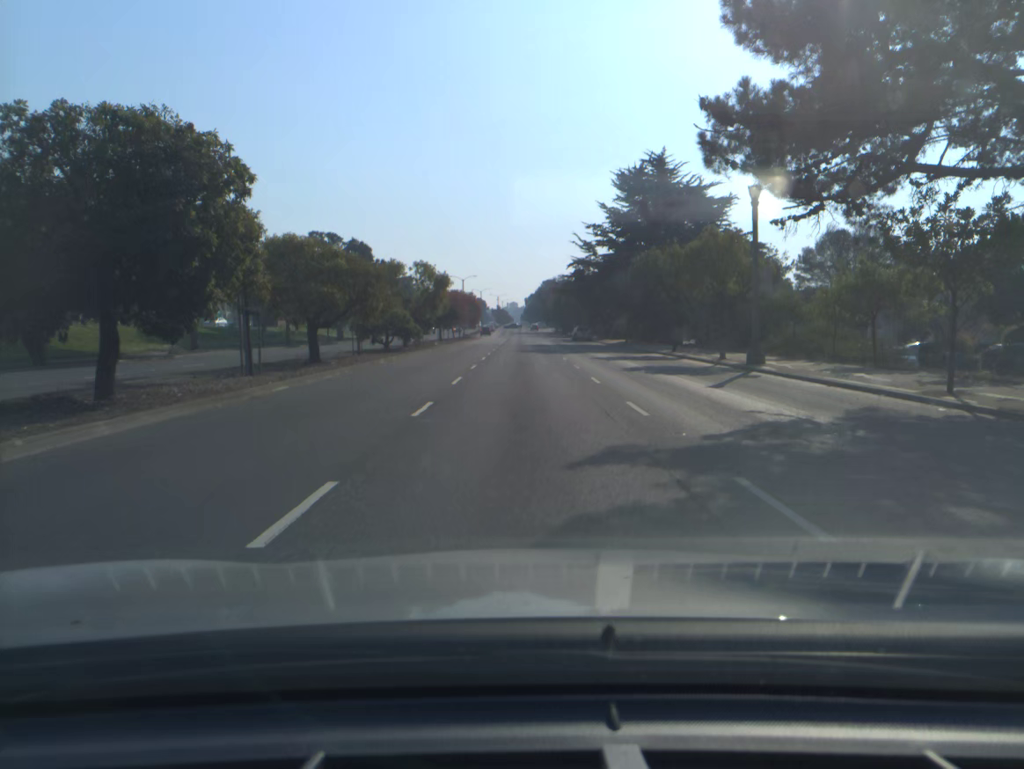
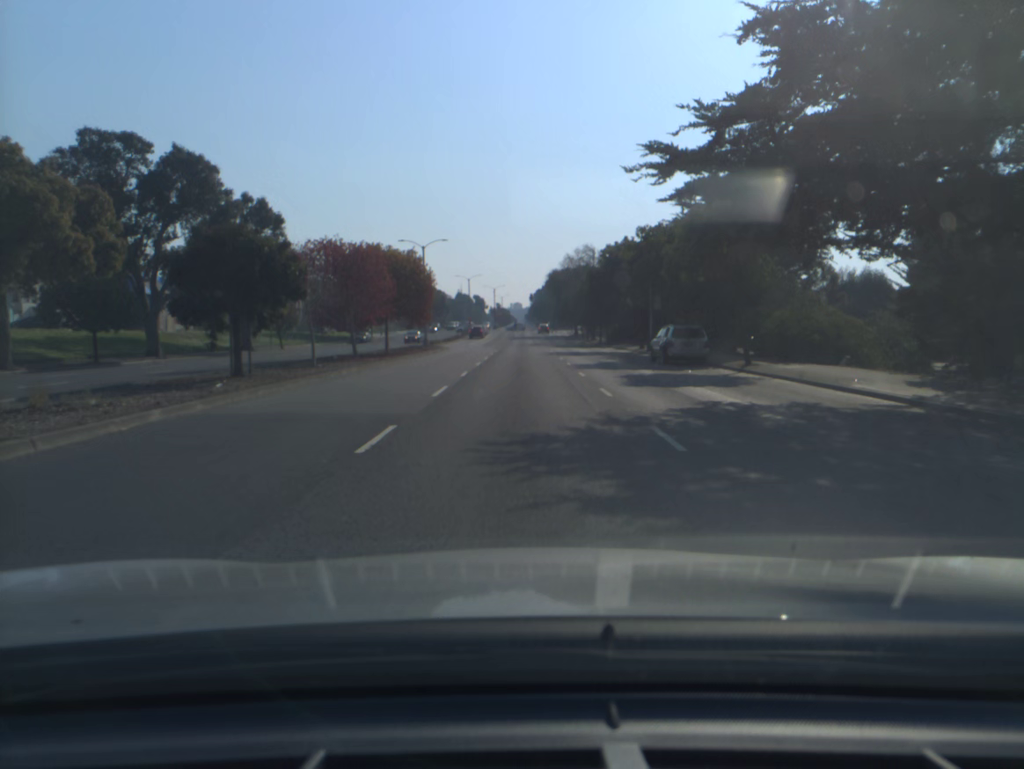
(+0.1, +54.1) m; 0°
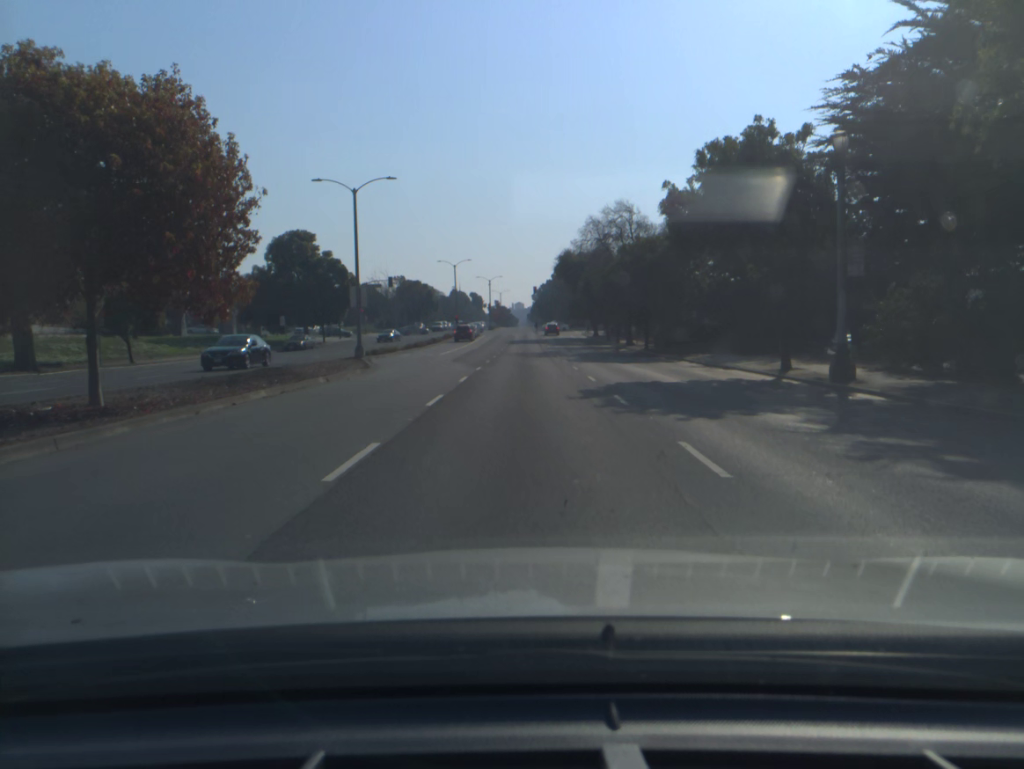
(0.0, +30.2) m; 0°
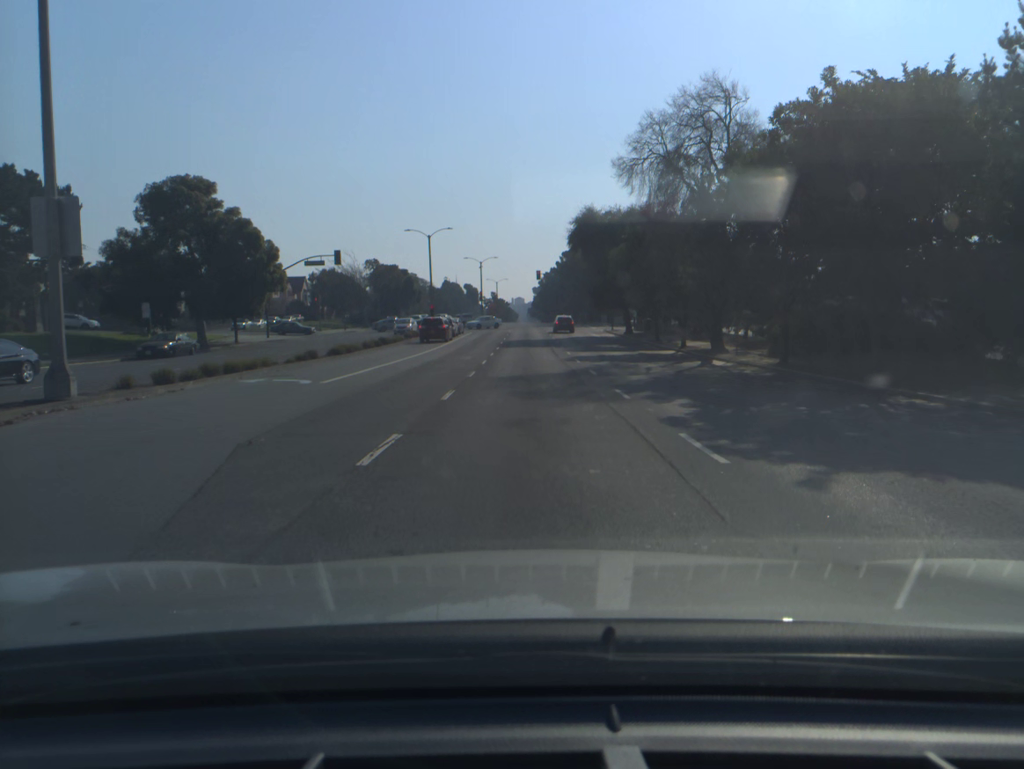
(0.0, +28.3) m; 0°
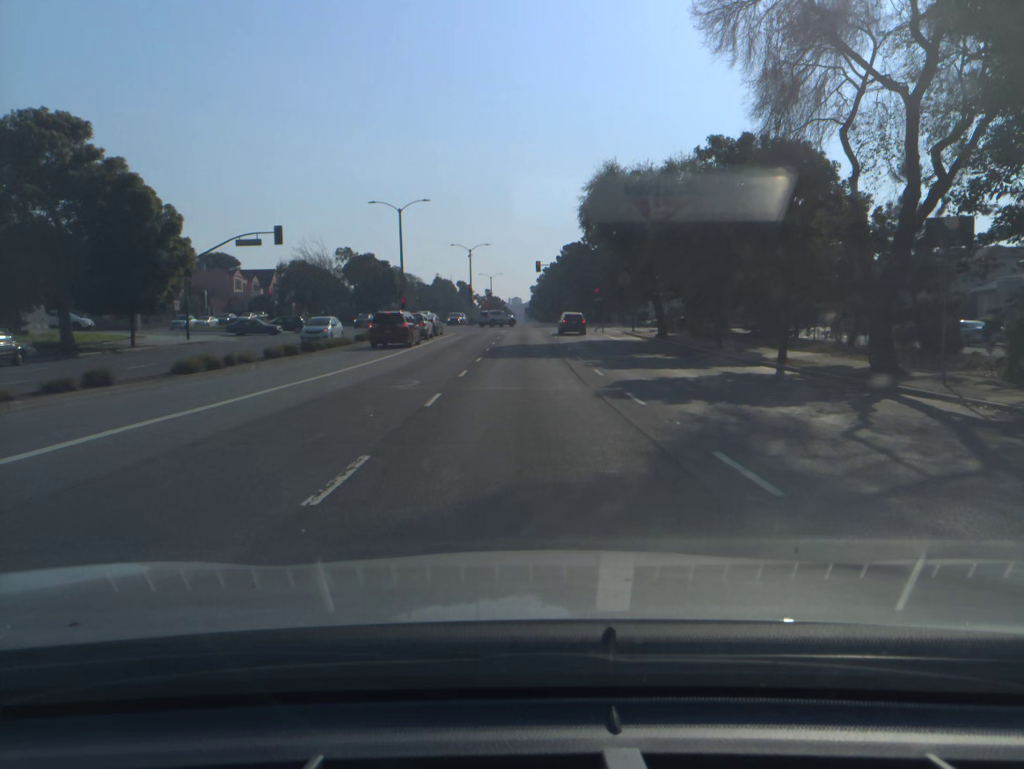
(0.0, +16.6) m; 0°
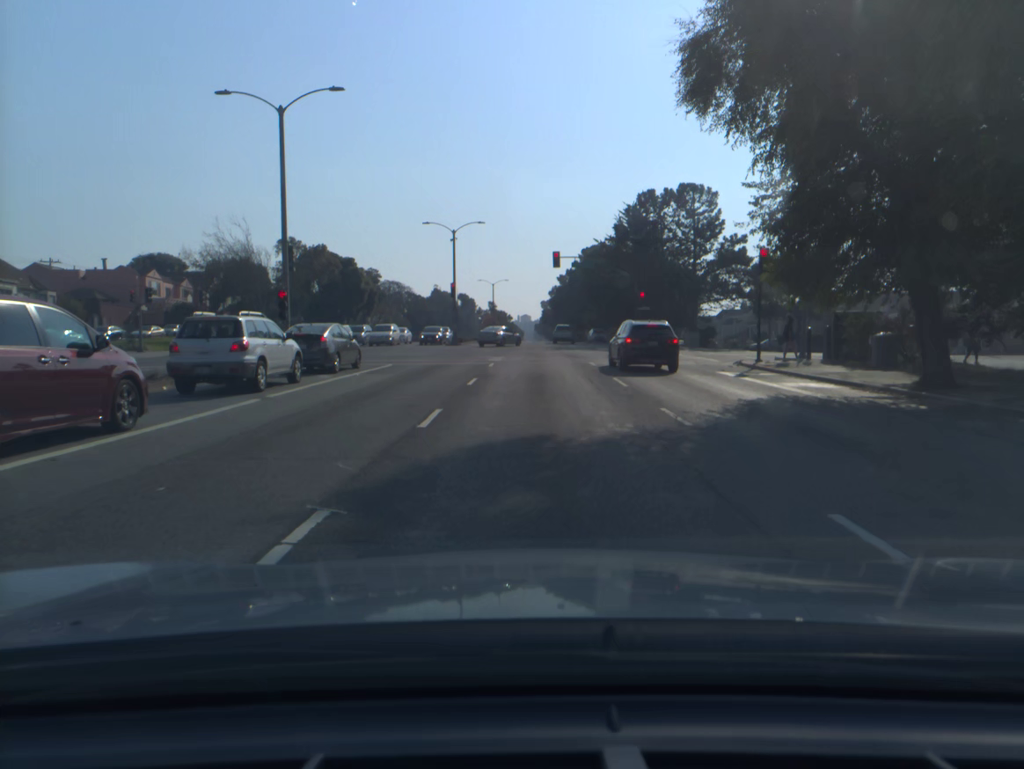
(-0.1, +31.7) m; -1°
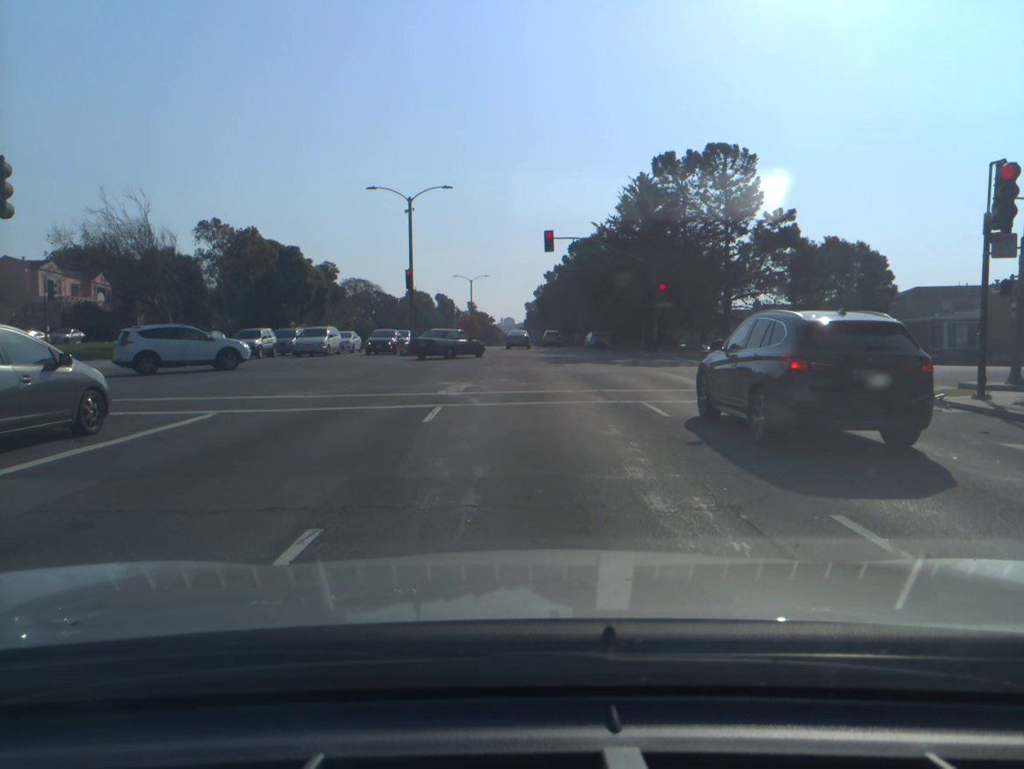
(+0.1, +15.7) m; +2°
